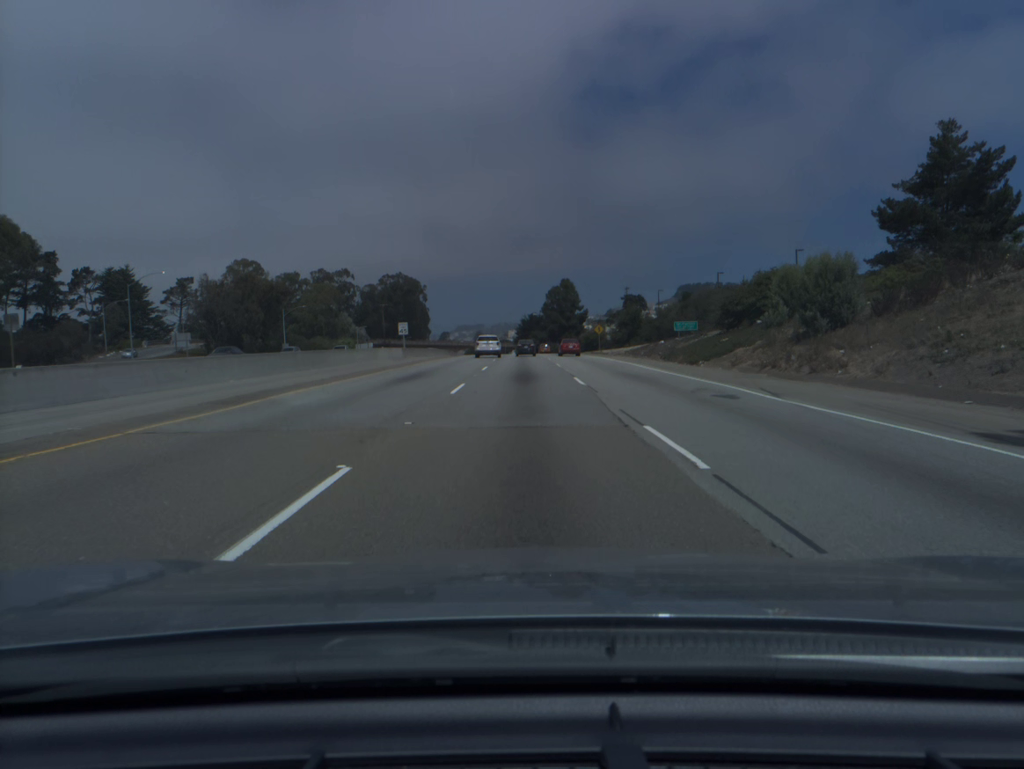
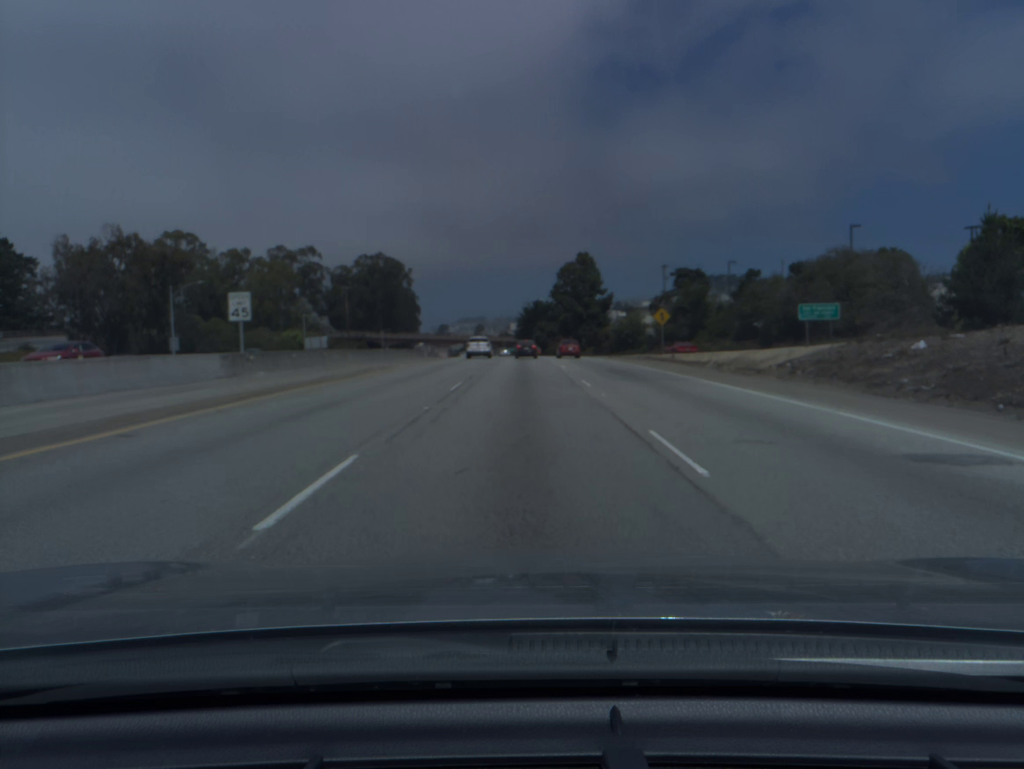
(-0.1, +43.6) m; 0°
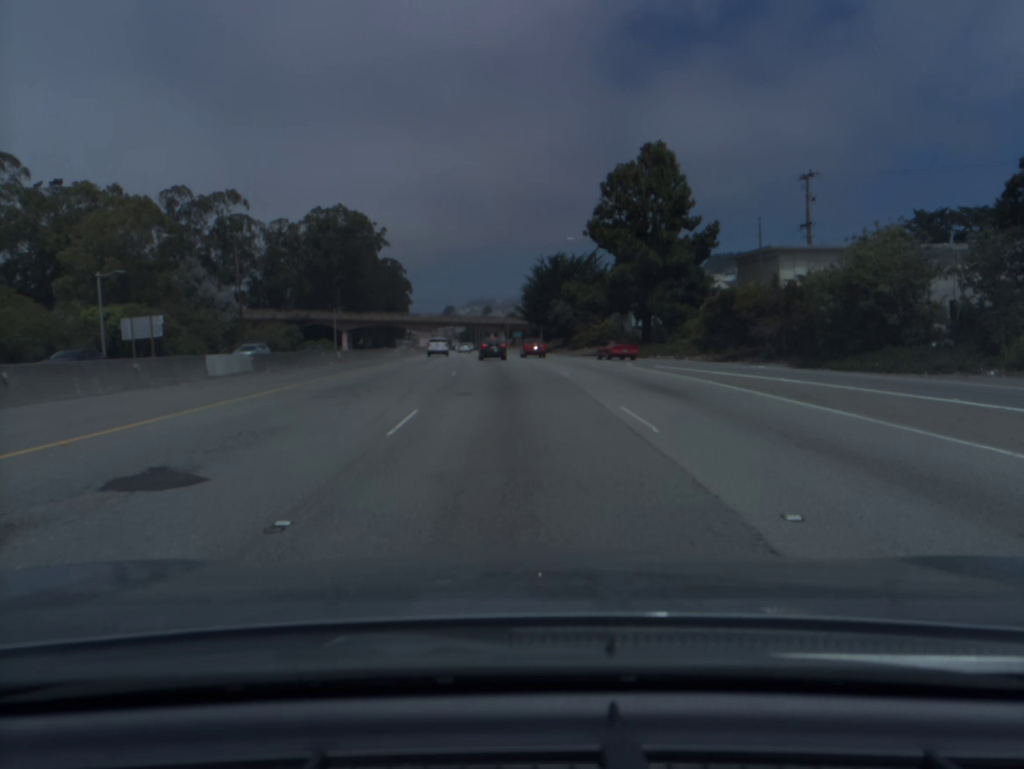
(-0.1, +70.0) m; -1°
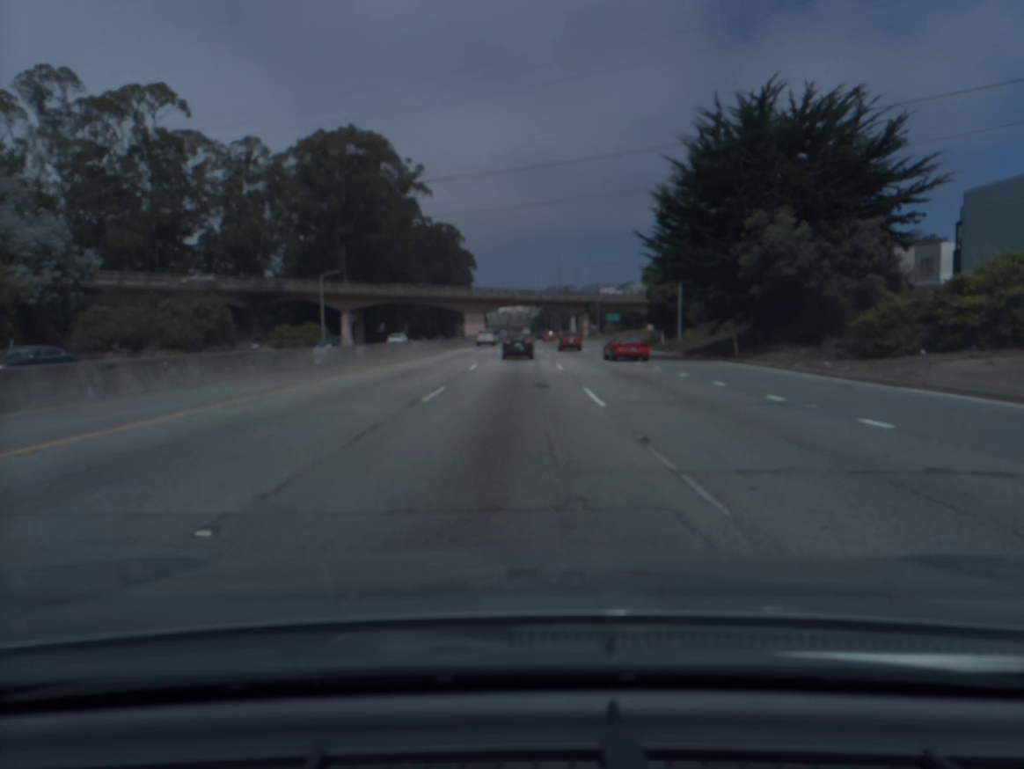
(-3.0, +62.8) m; -6°
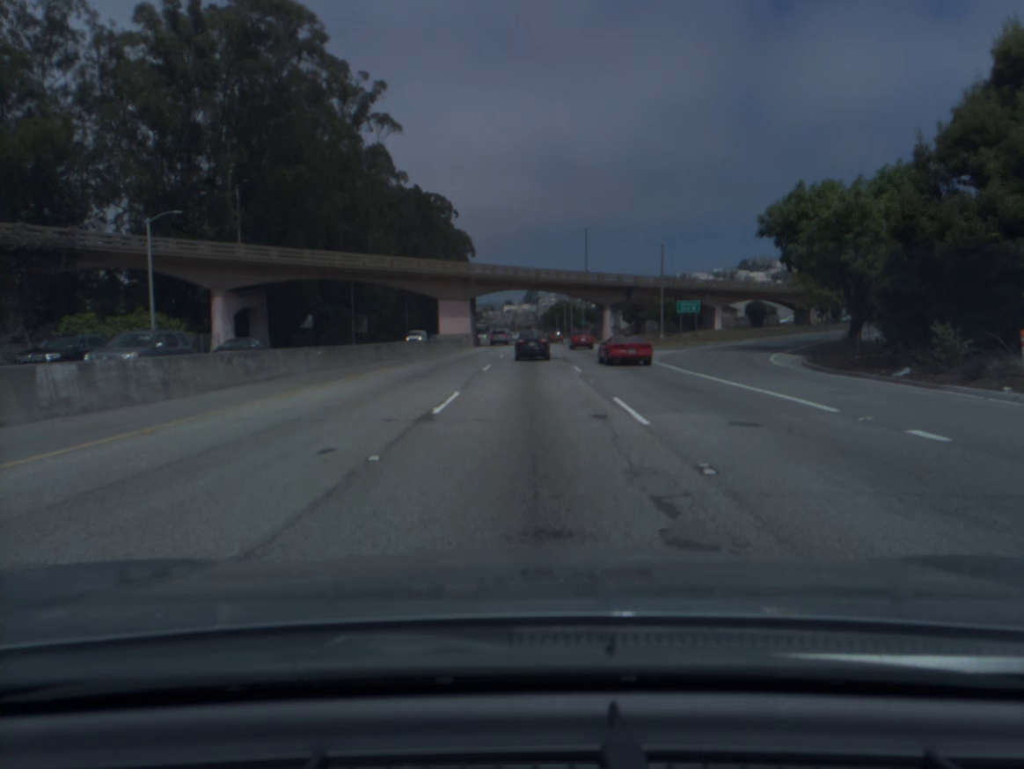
(-0.5, +46.5) m; -1°
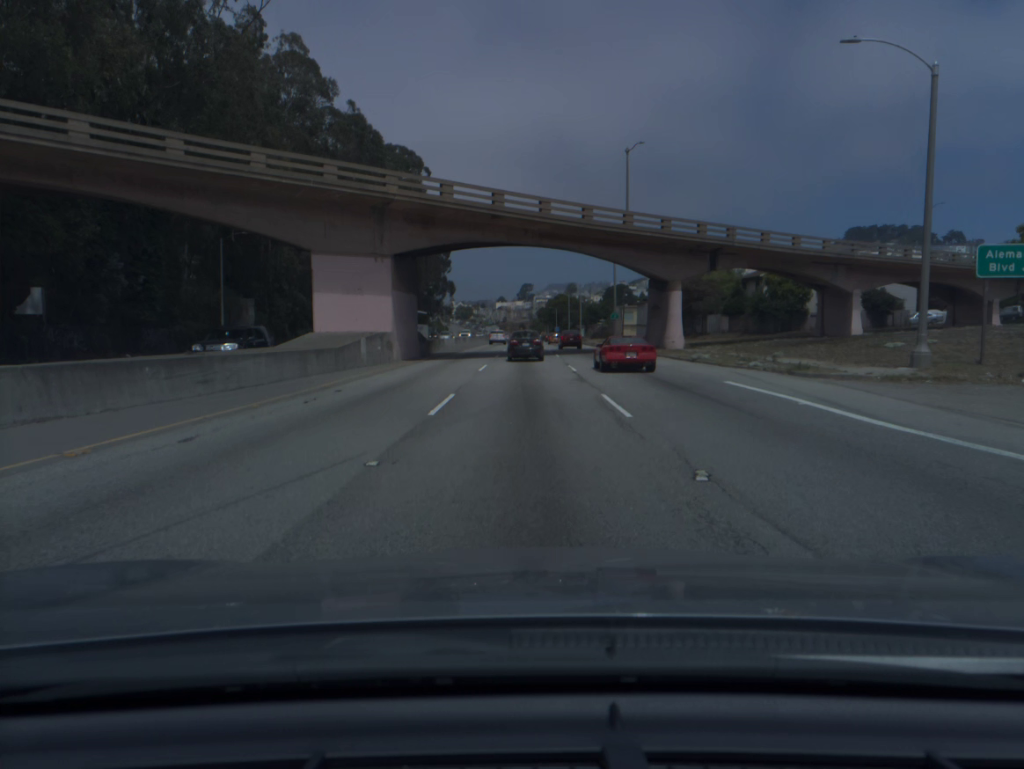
(+0.3, +44.4) m; +1°
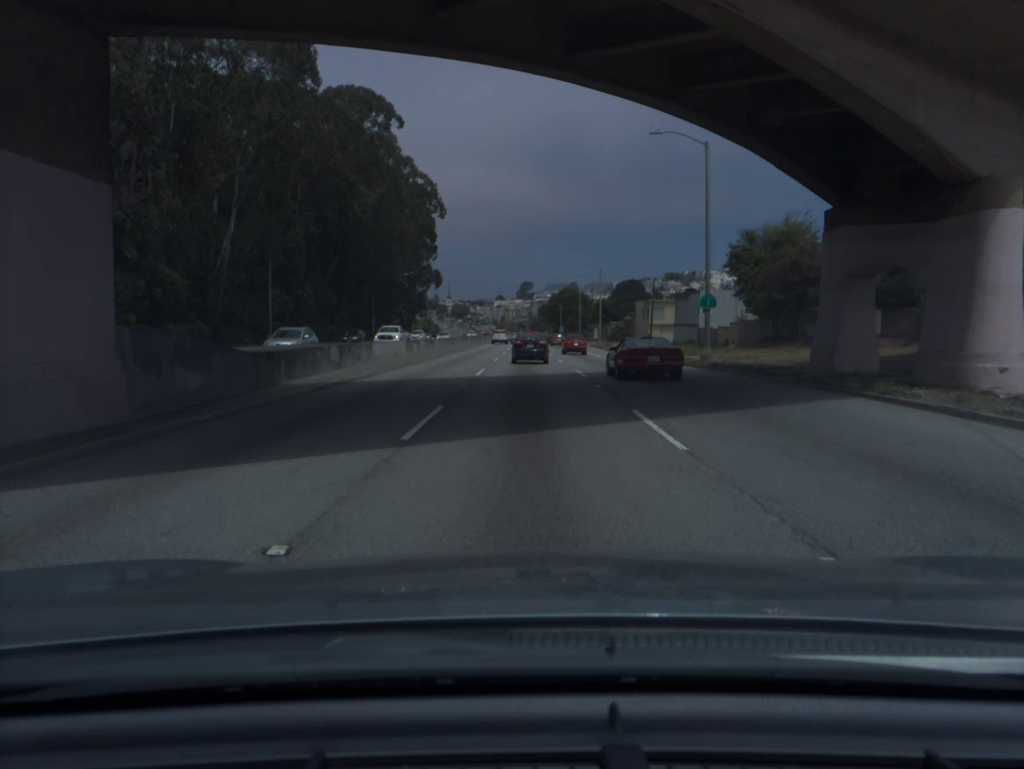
(0.0, +32.8) m; 0°
